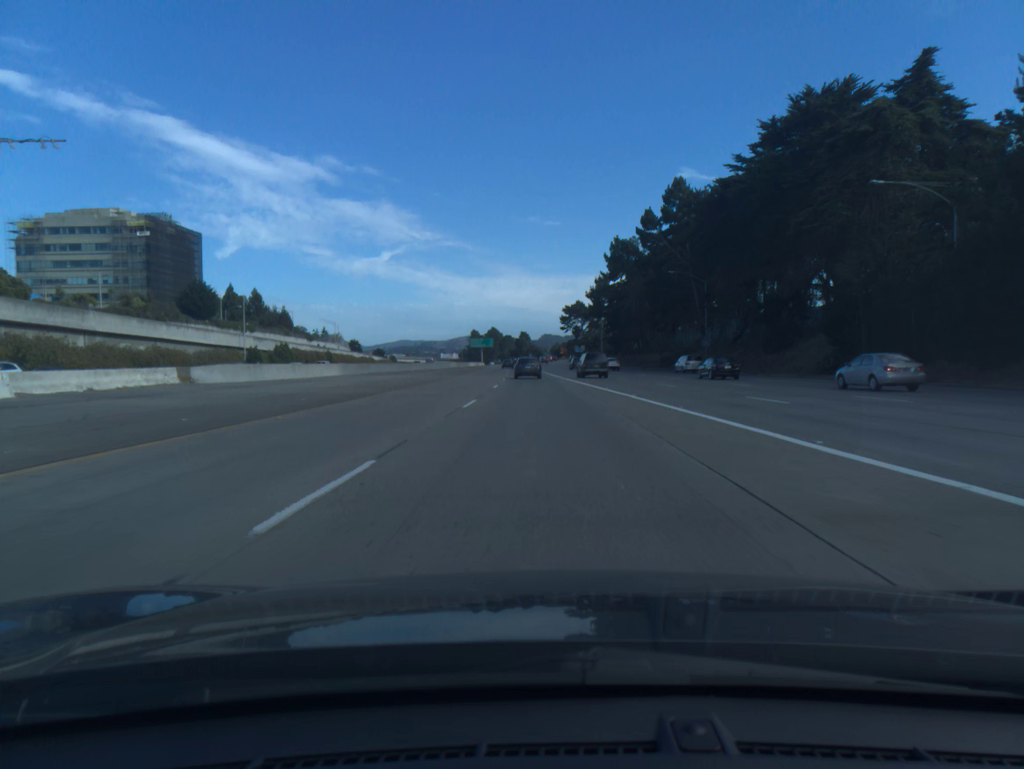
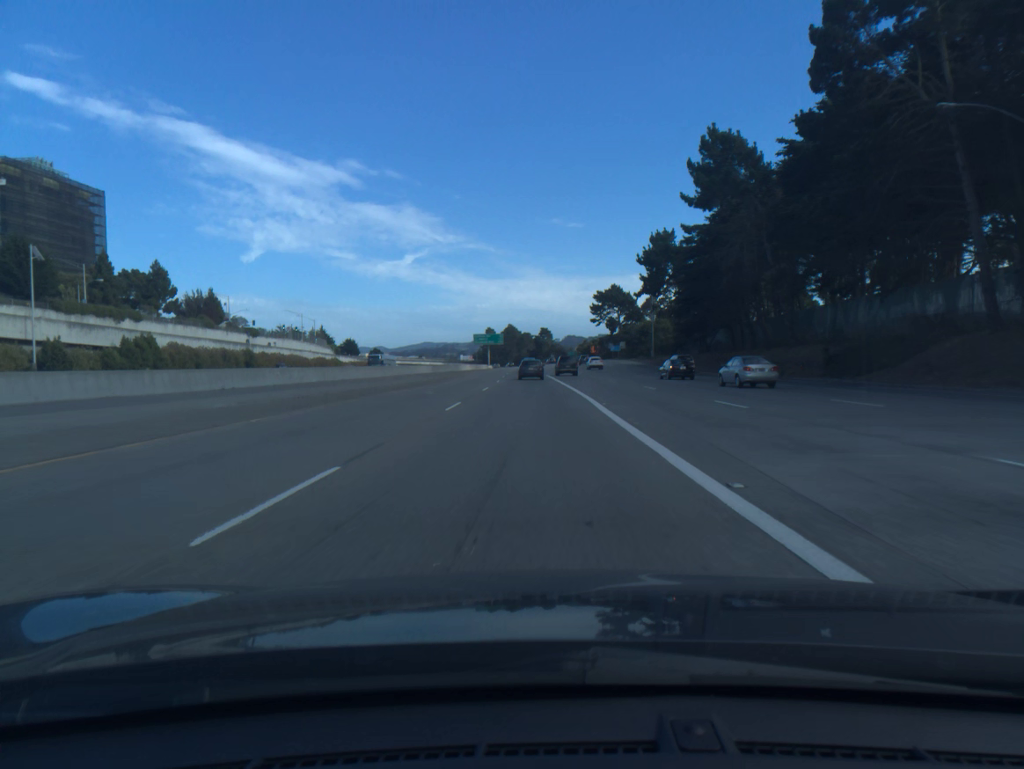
(-0.5, +58.8) m; -2°
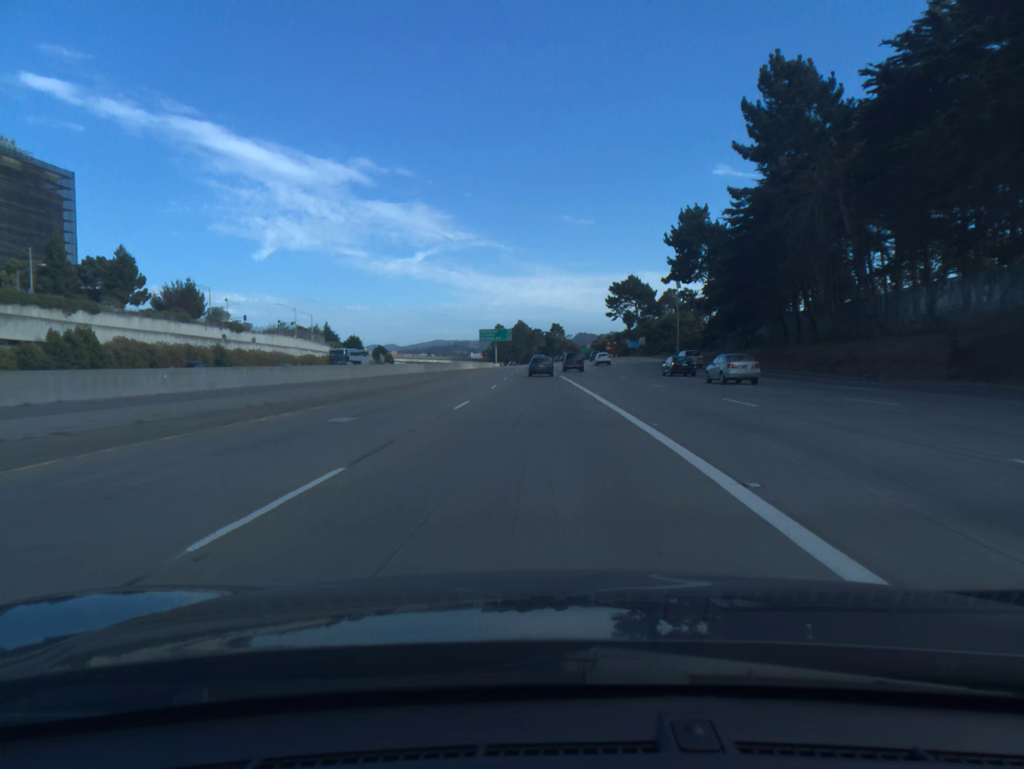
(-0.1, +14.8) m; -1°
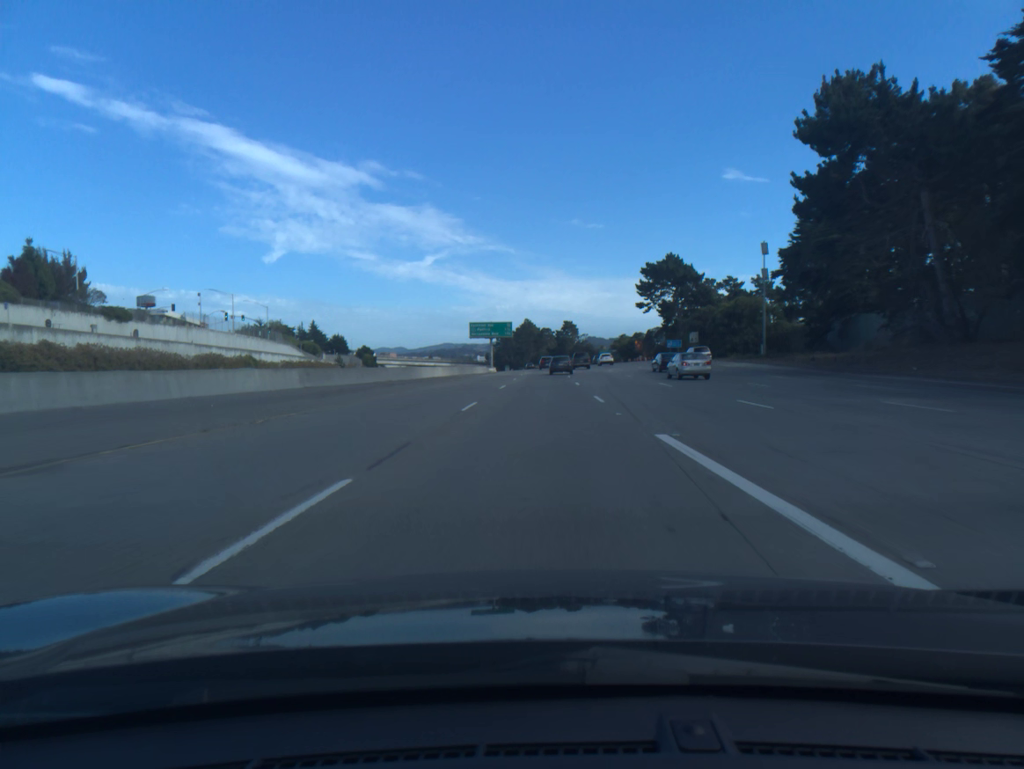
(-0.4, +44.6) m; -1°
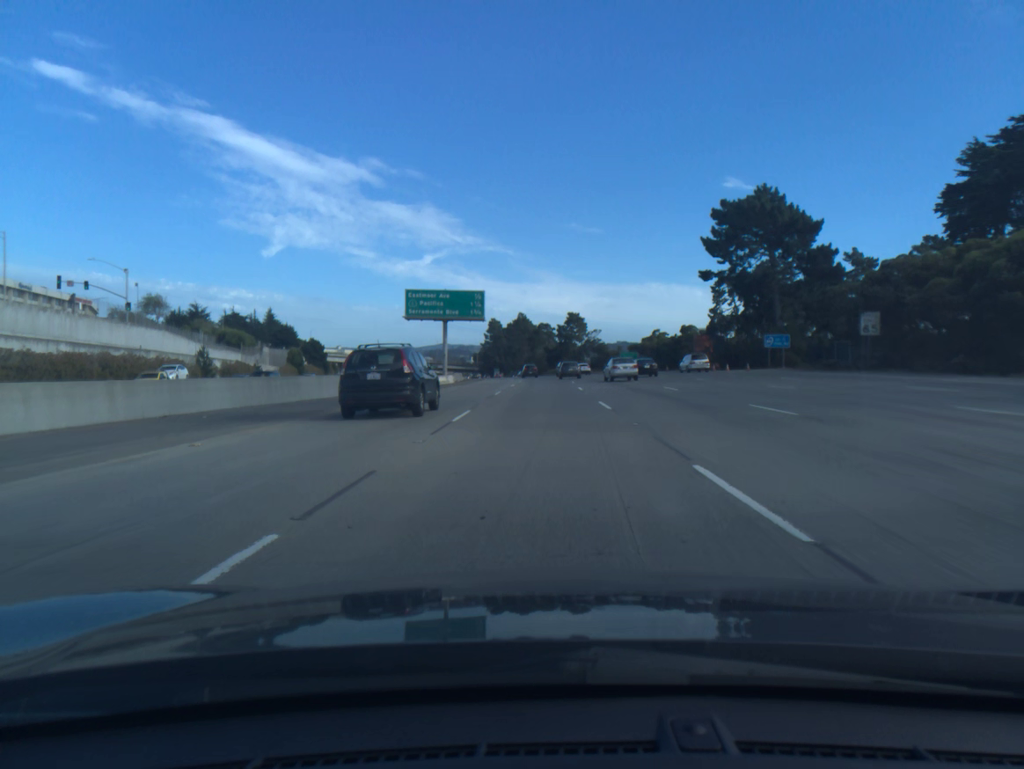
(+0.1, +61.1) m; 0°
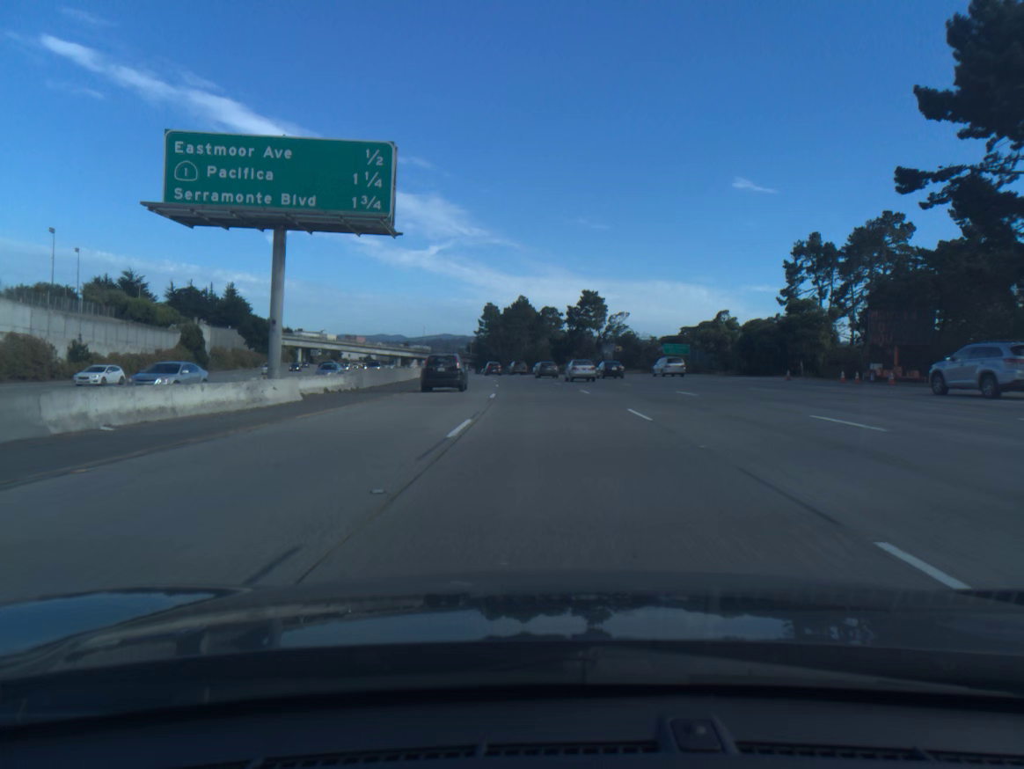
(-0.1, +47.3) m; 0°
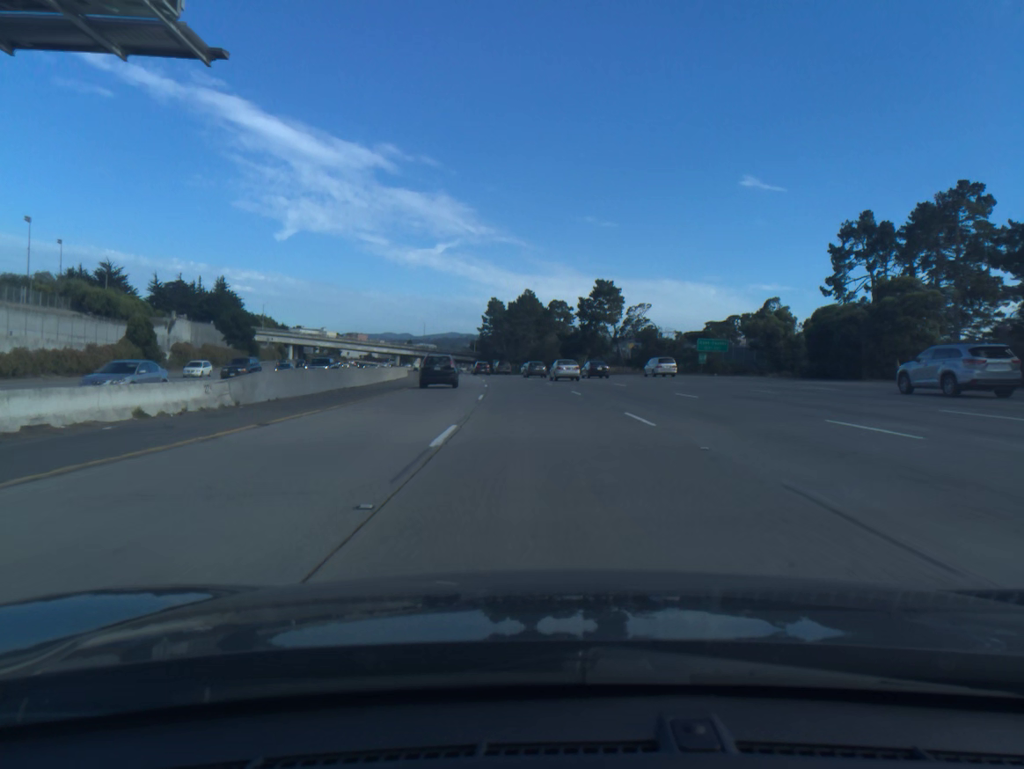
(0.0, +16.1) m; 0°
